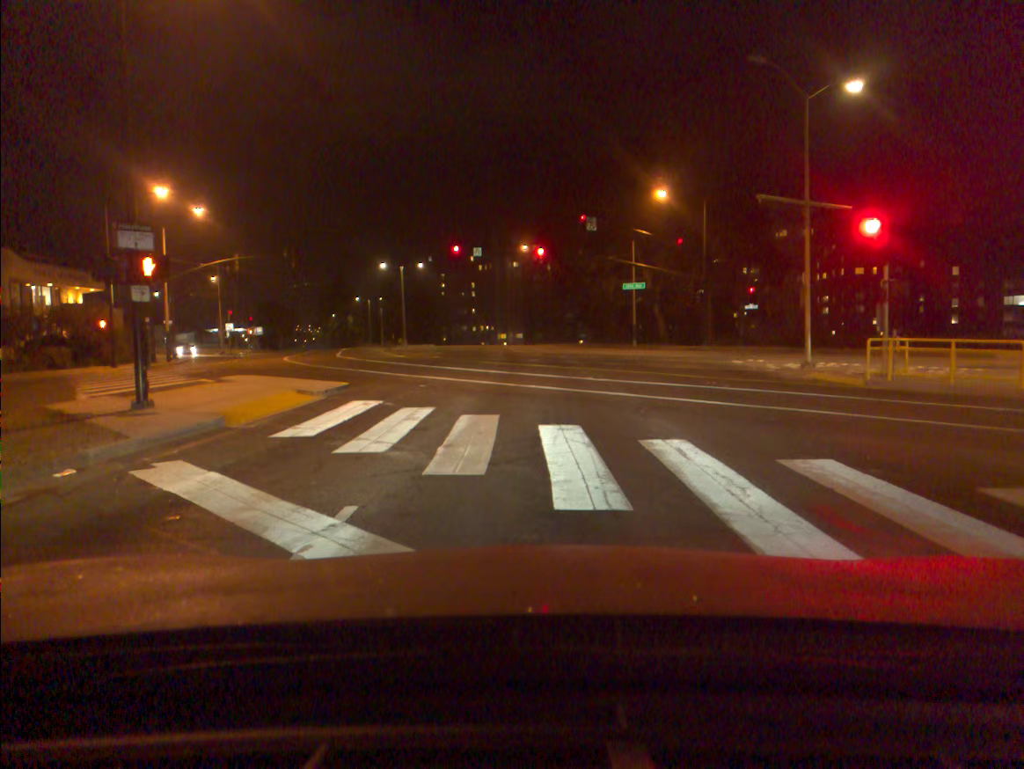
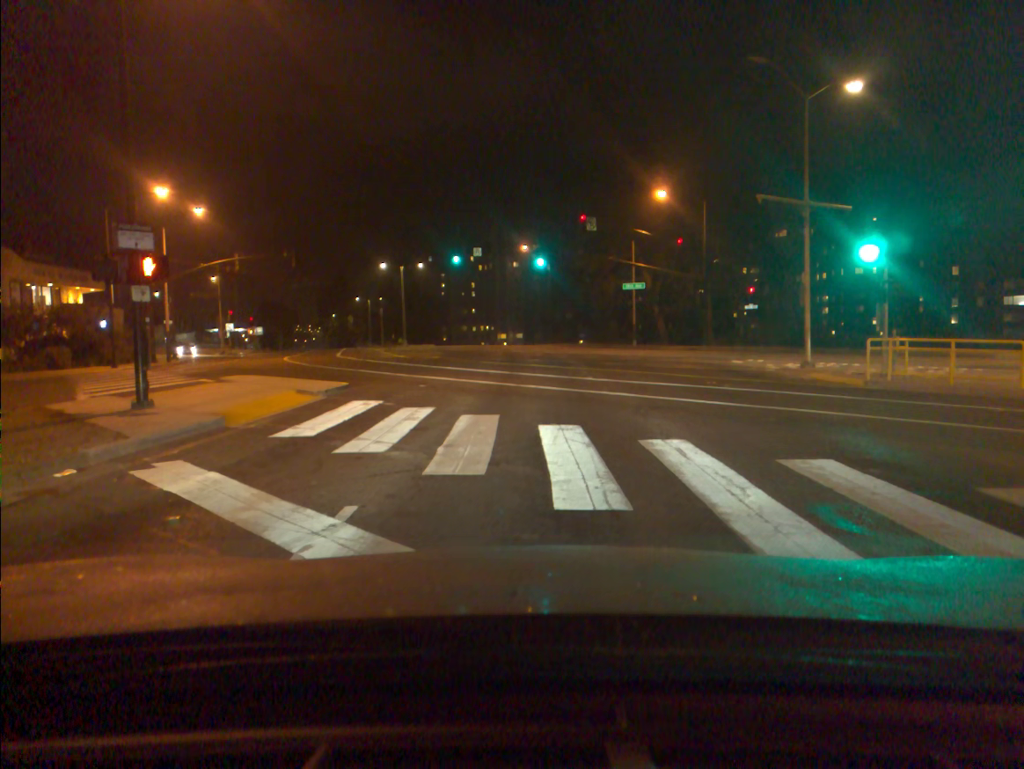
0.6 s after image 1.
(0.0, 0.0) m; 0°
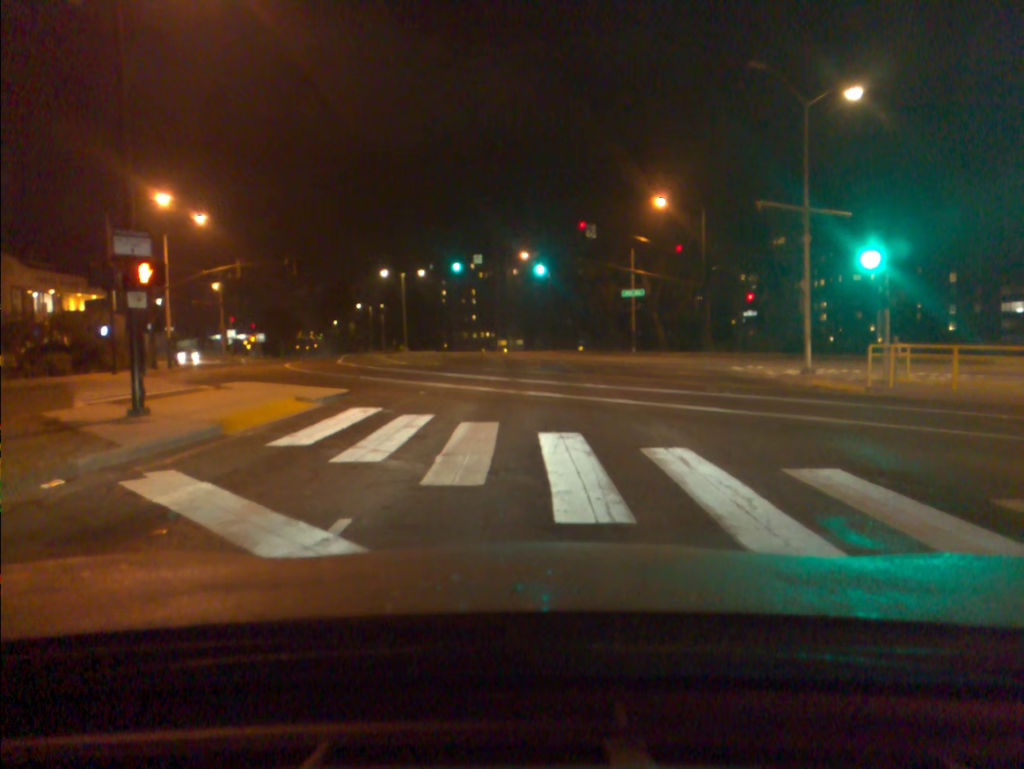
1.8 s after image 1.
(0.0, +0.2) m; 0°
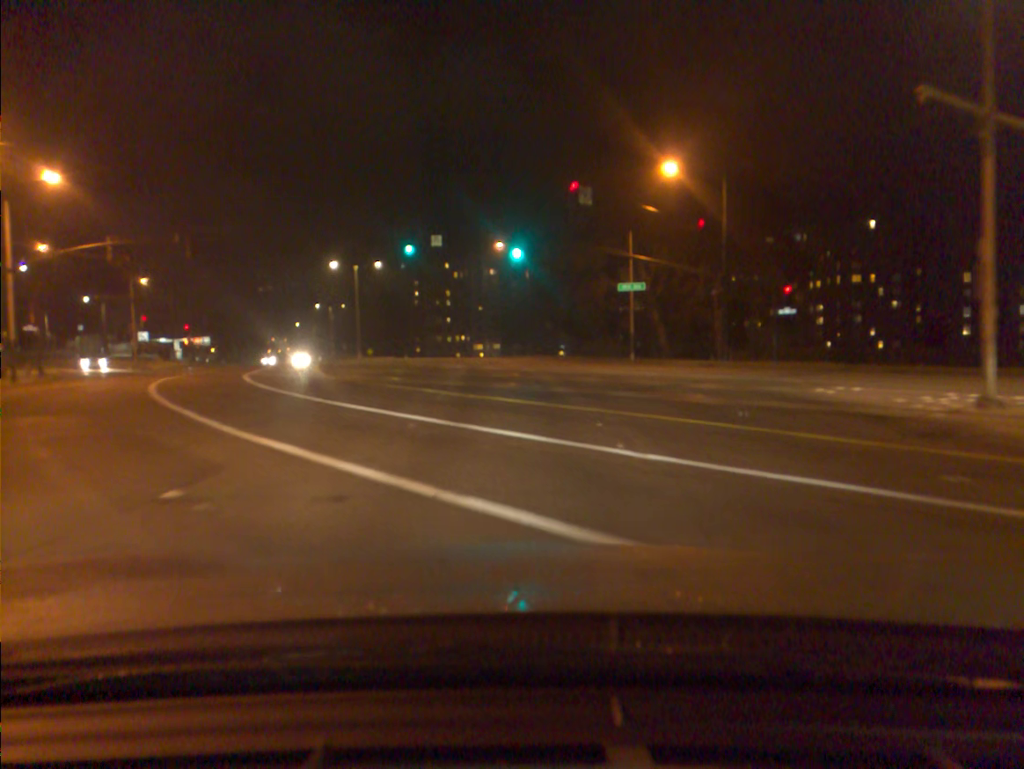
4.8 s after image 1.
(+0.4, +12.8) m; +2°
